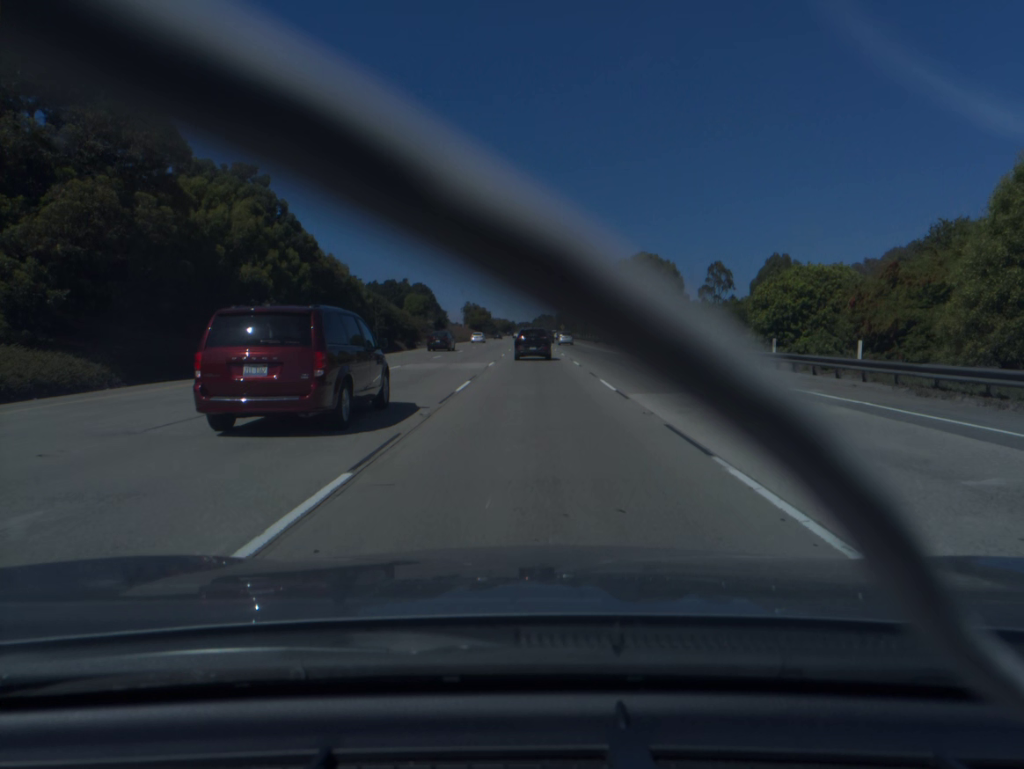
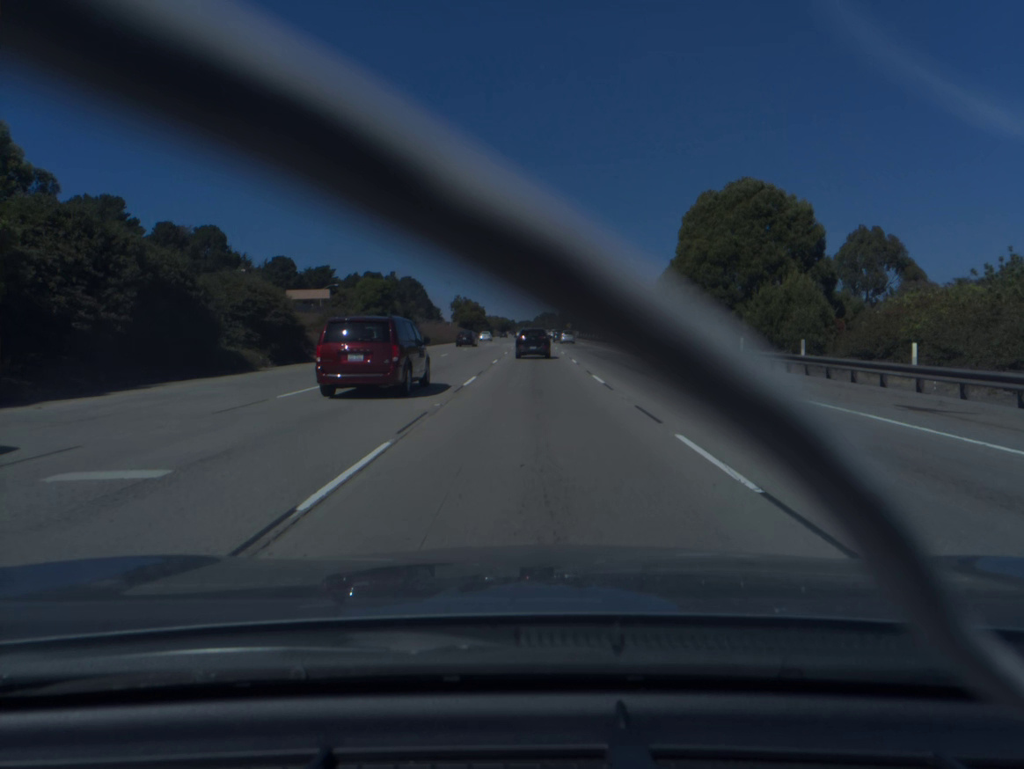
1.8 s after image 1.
(0.0, +41.3) m; 0°
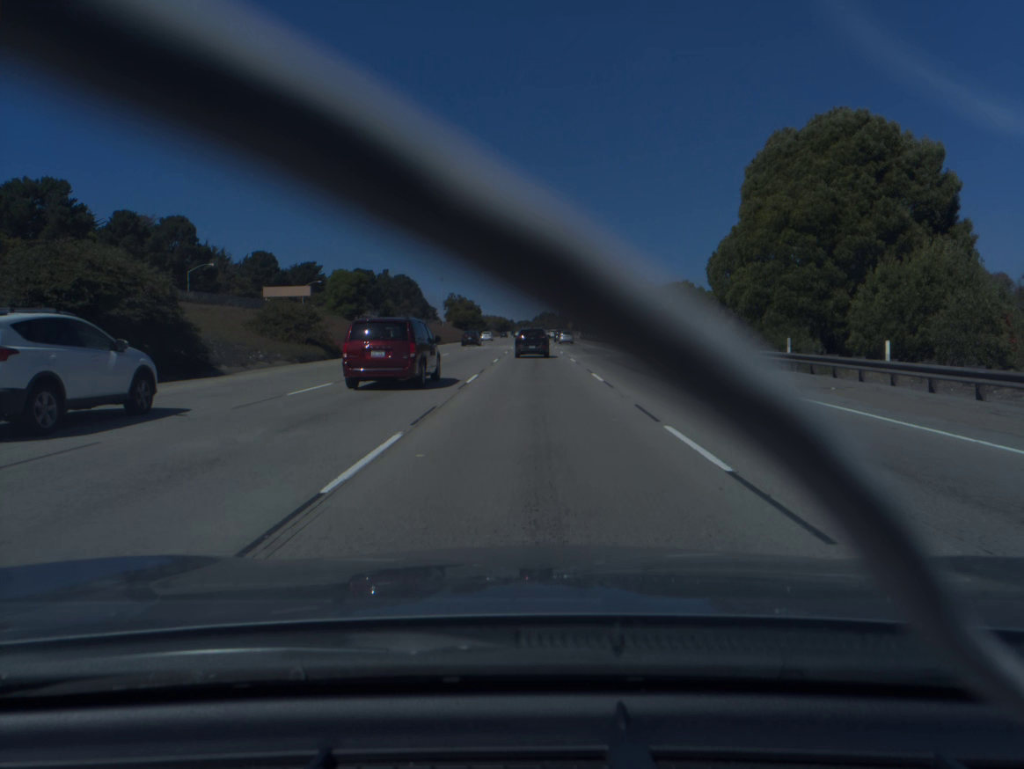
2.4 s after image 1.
(0.0, +13.8) m; 0°
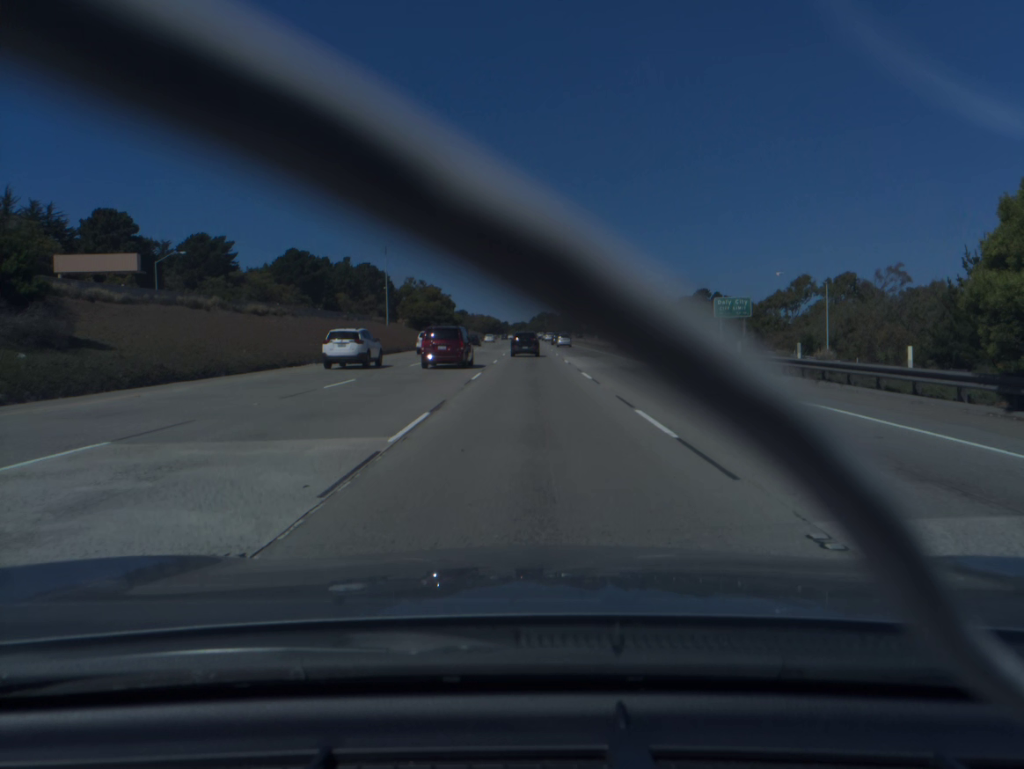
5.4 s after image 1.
(0.0, +69.9) m; 0°
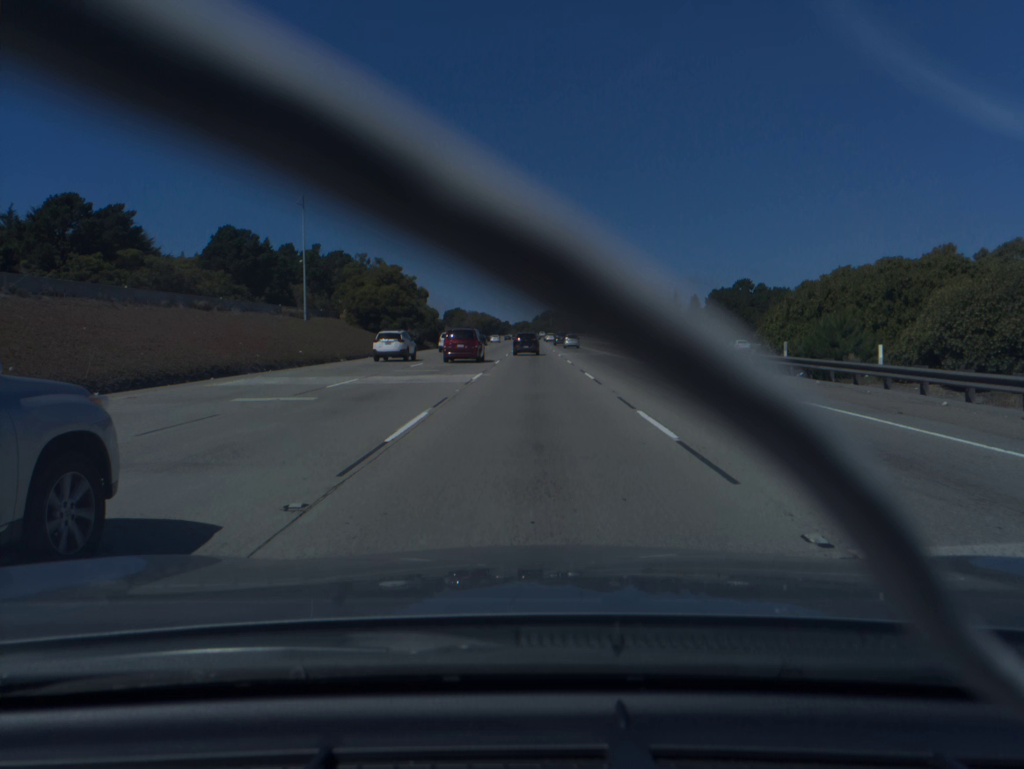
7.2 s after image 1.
(0.0, +43.8) m; 0°
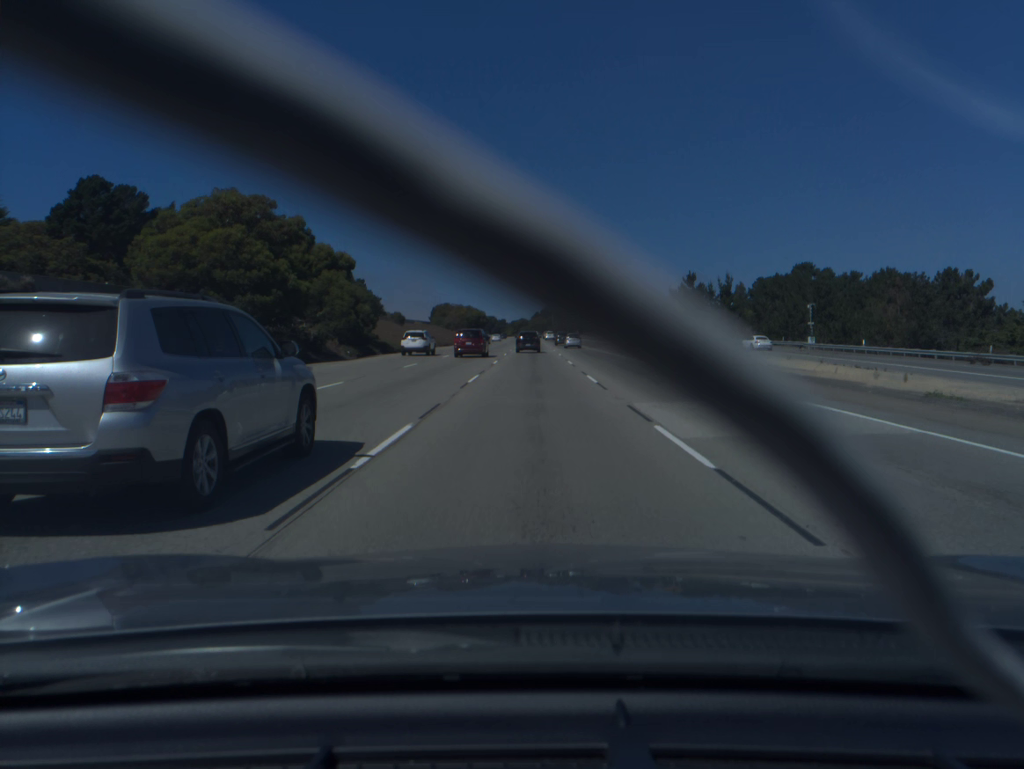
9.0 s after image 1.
(+0.1, +45.8) m; 0°
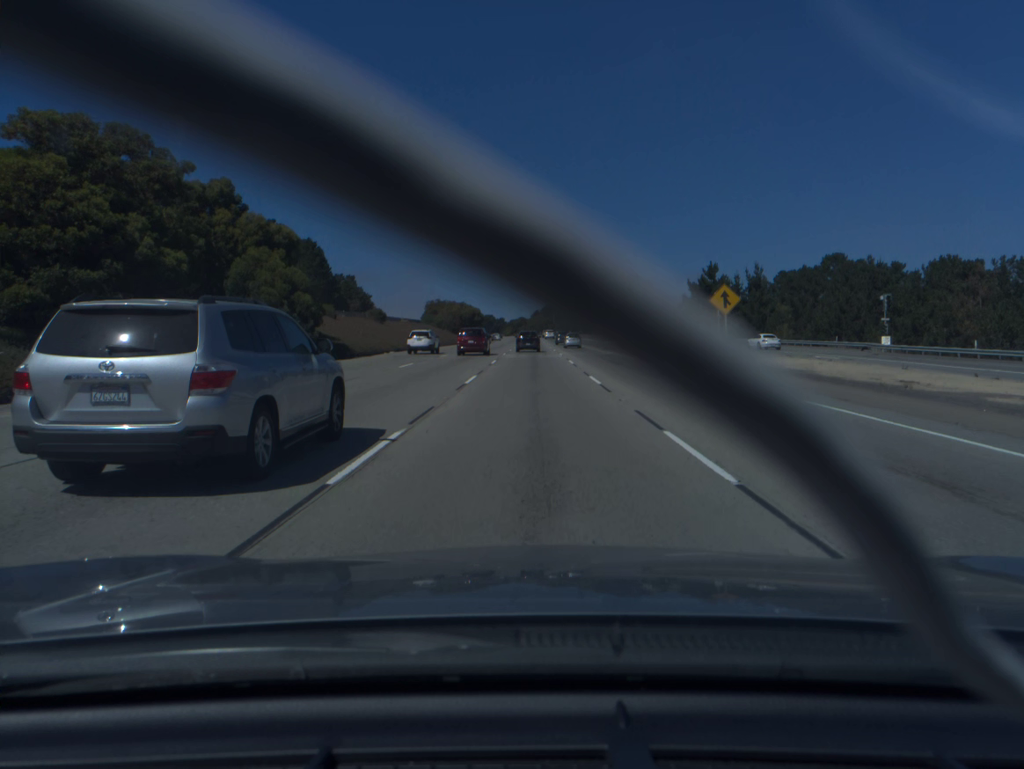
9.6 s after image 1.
(0.0, +15.6) m; 0°
